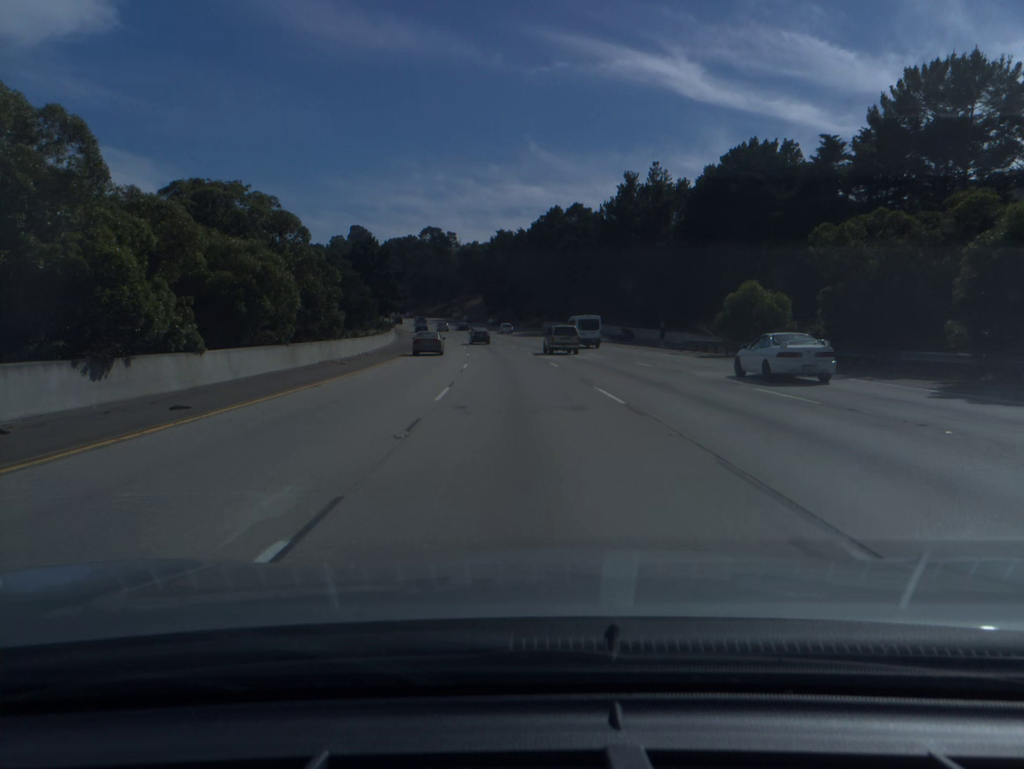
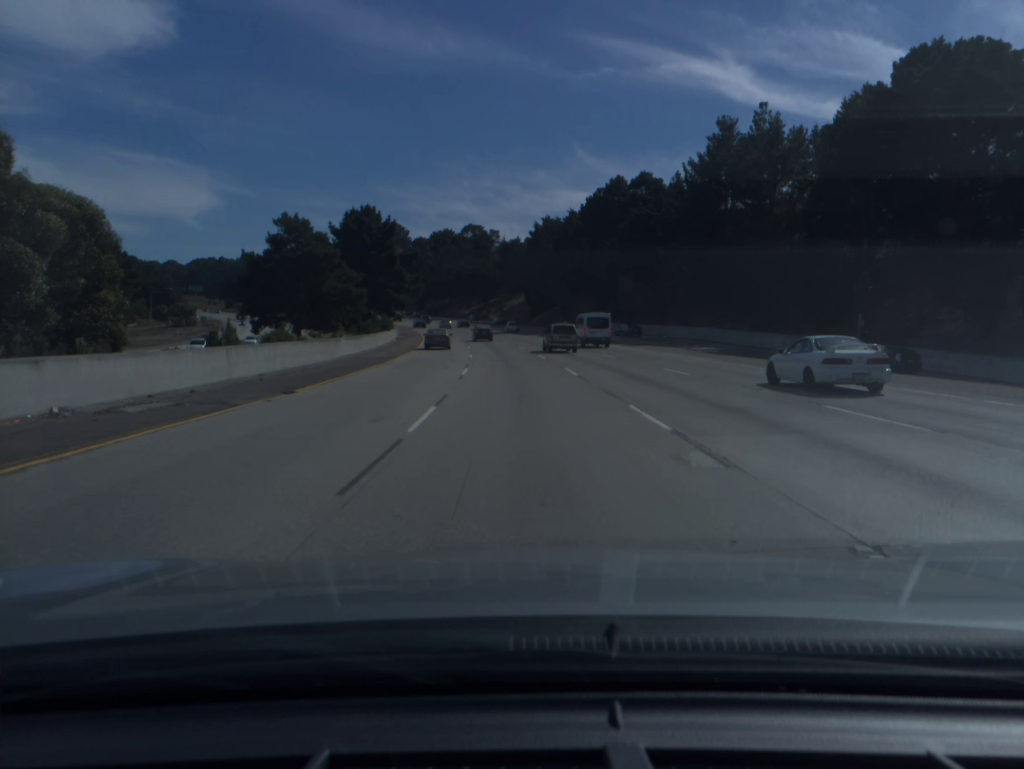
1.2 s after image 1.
(-1.0, +34.2) m; -3°
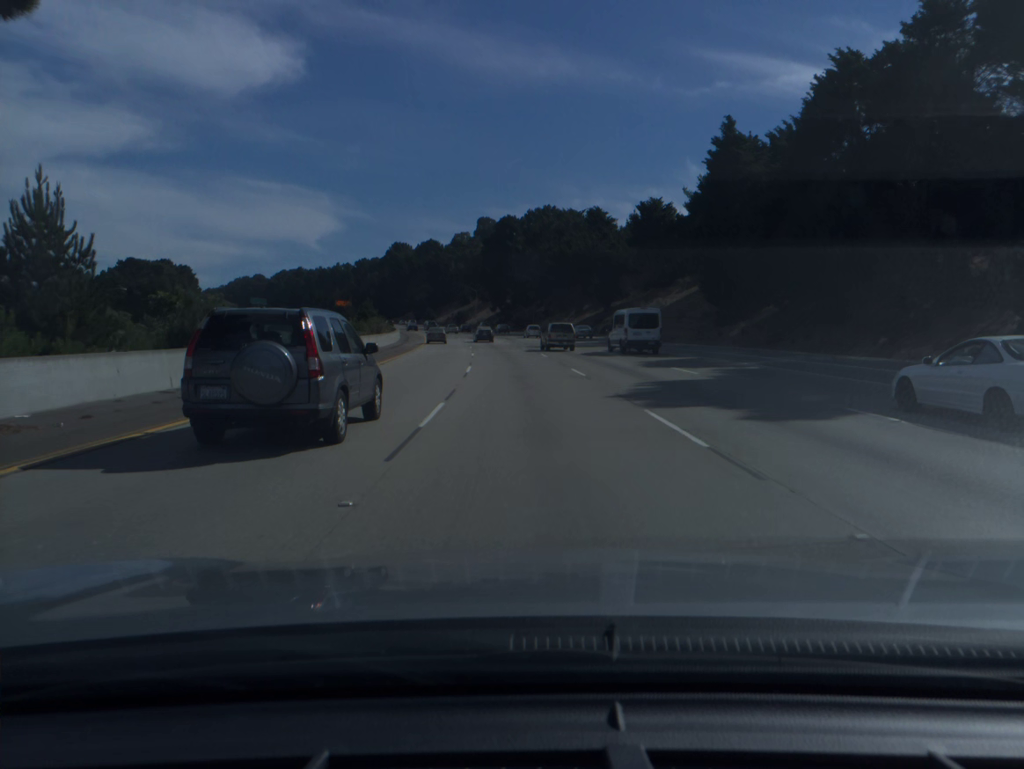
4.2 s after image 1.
(-6.2, +87.0) m; -8°
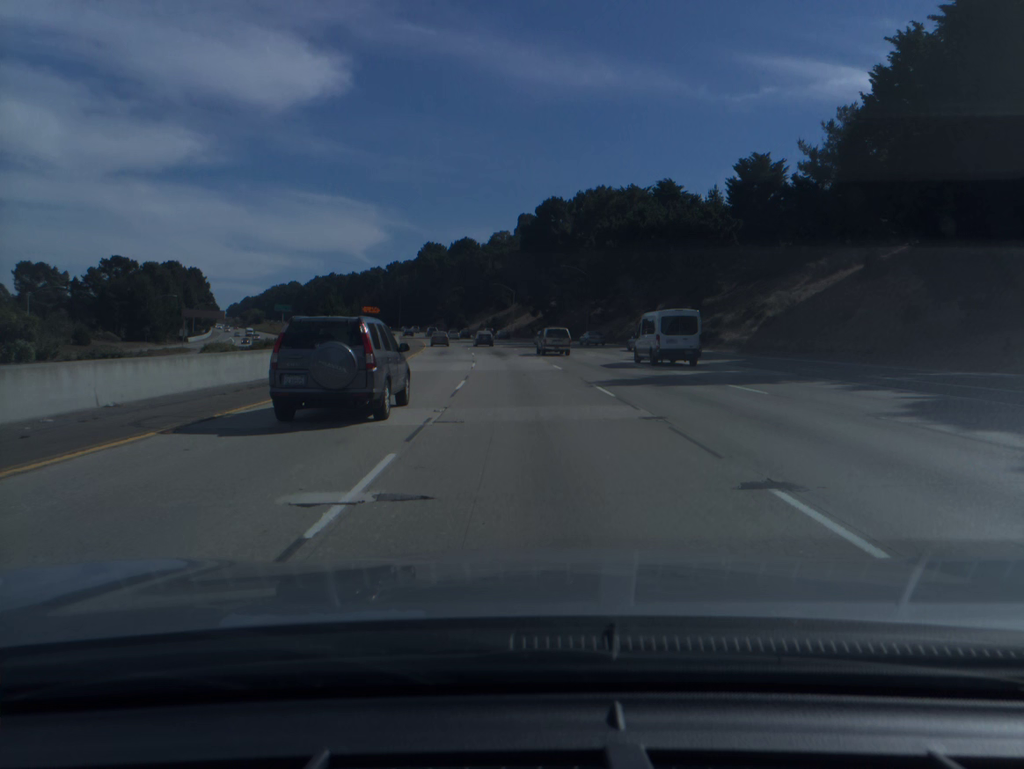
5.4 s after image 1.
(-1.0, +35.3) m; -3°
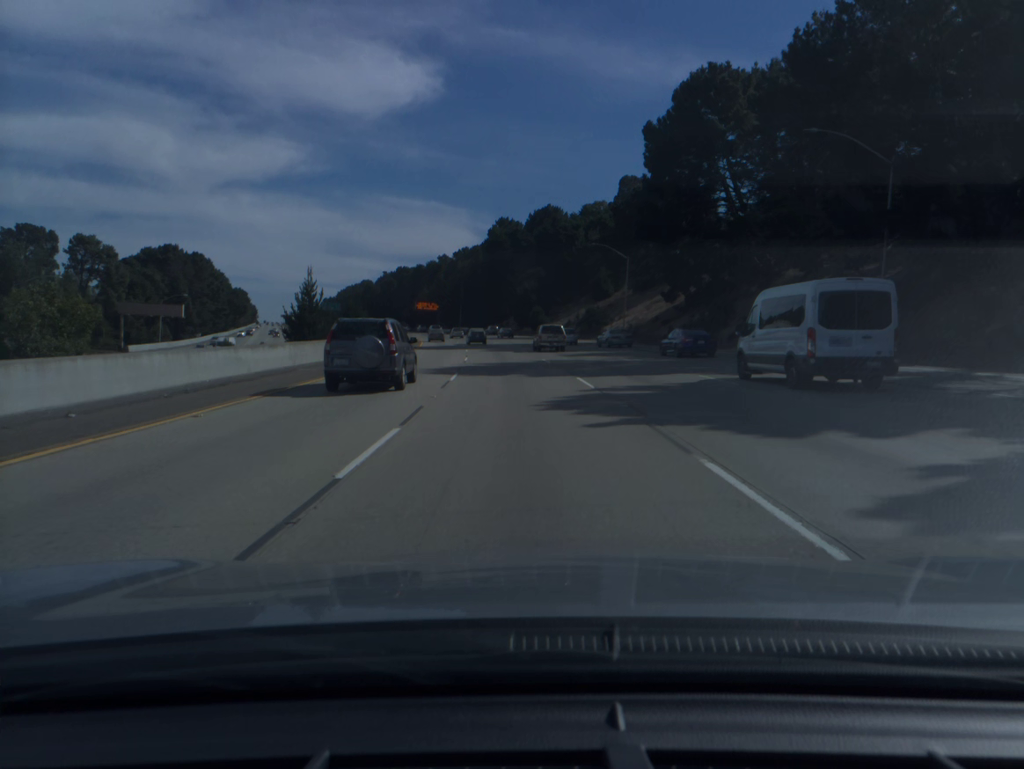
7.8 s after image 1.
(-3.6, +71.1) m; -6°
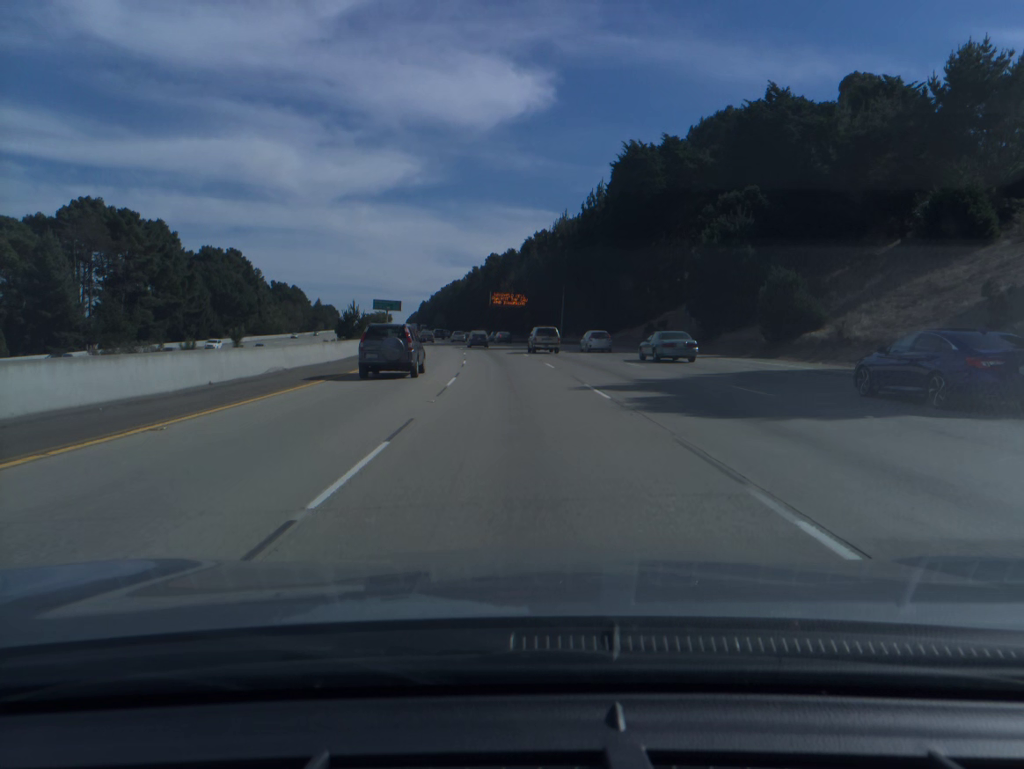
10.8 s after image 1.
(-6.3, +89.1) m; -8°
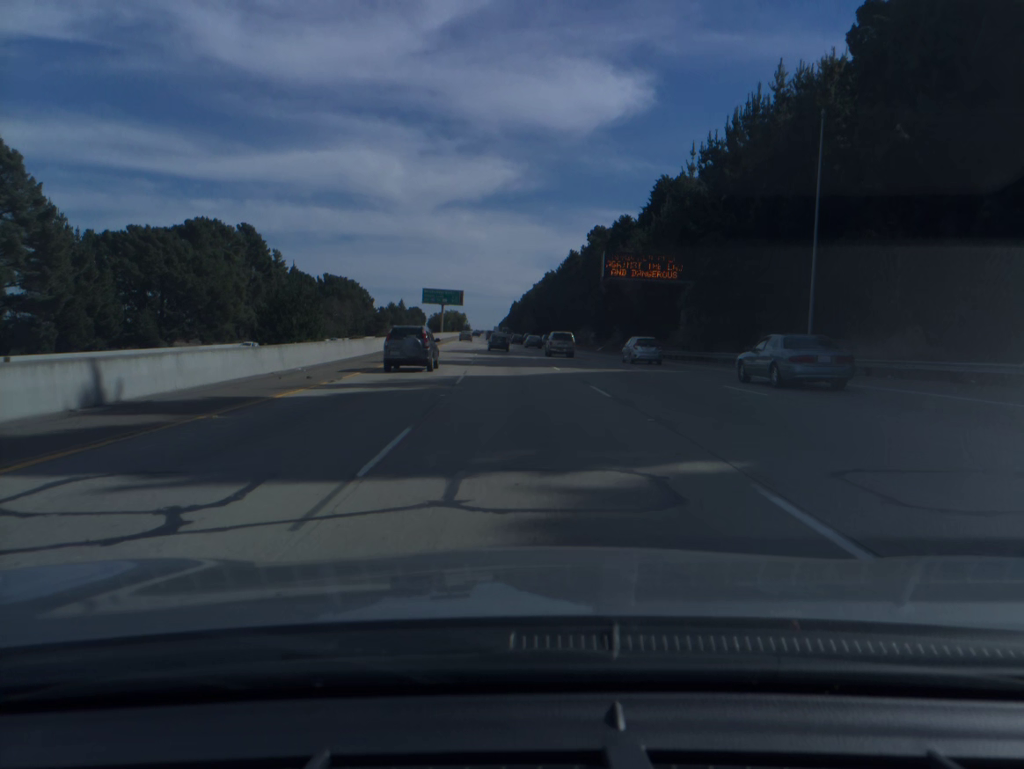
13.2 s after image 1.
(-4.4, +71.5) m; -7°
